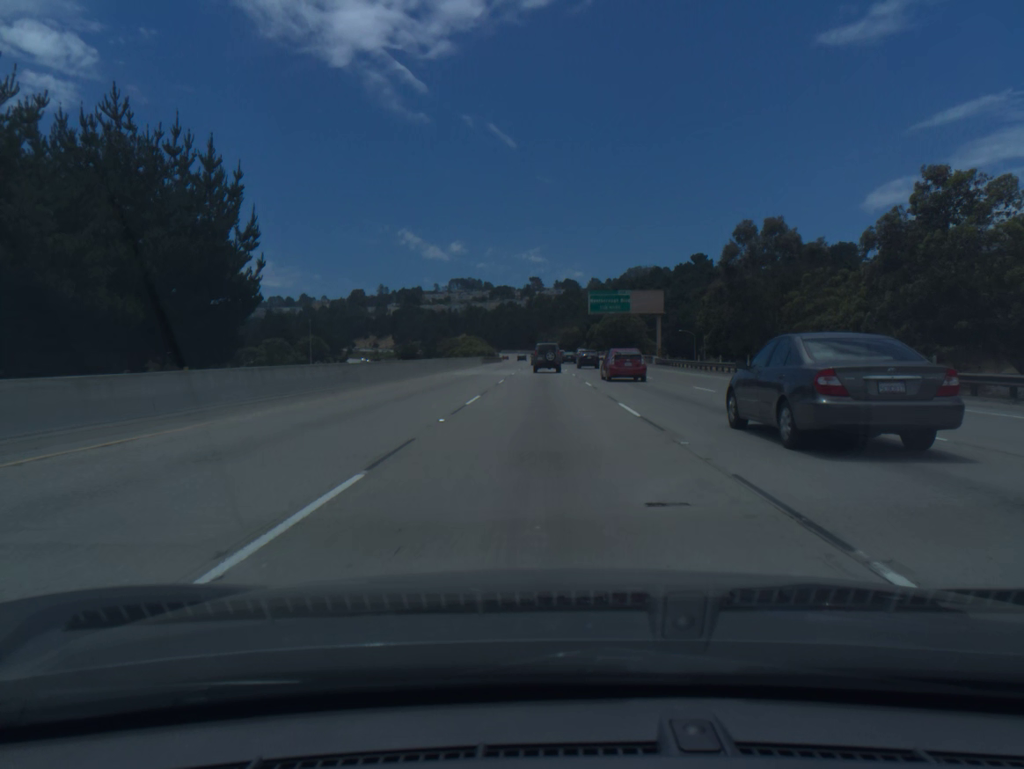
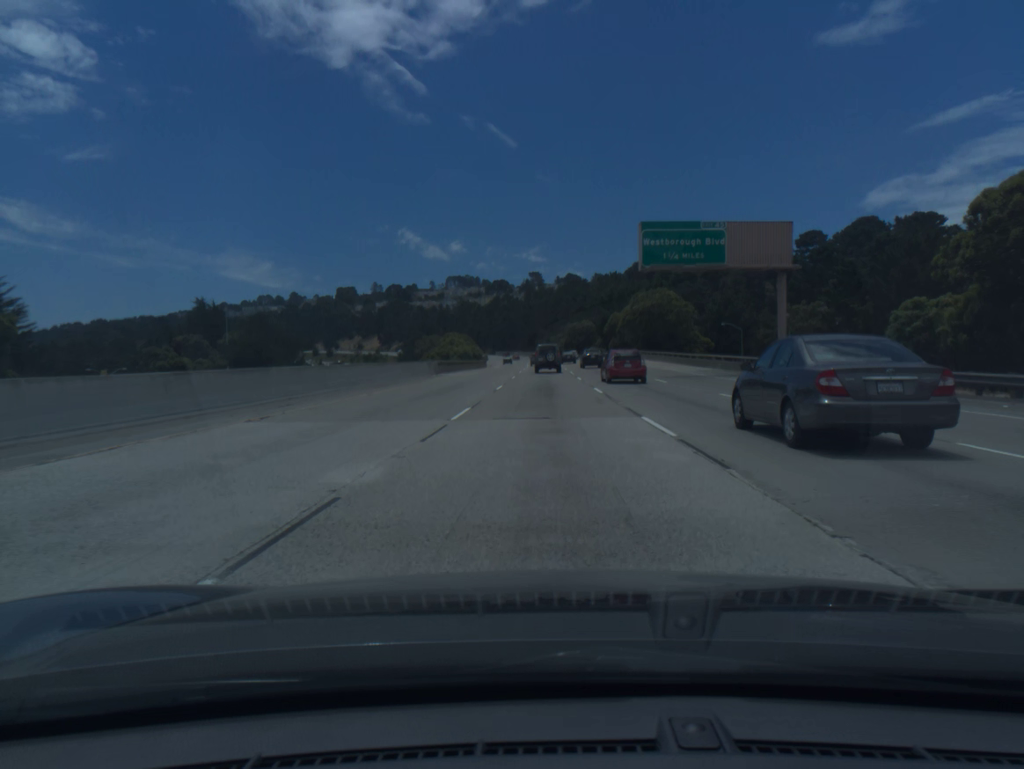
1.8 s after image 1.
(0.0, +47.5) m; 0°
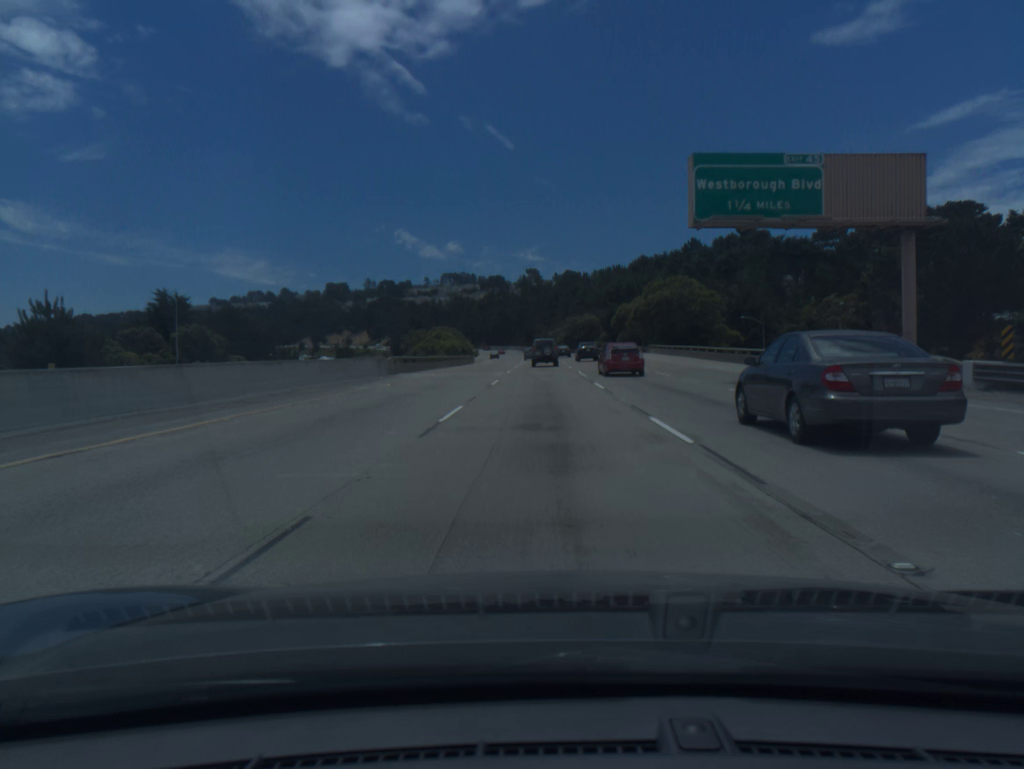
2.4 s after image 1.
(0.0, +15.9) m; 0°
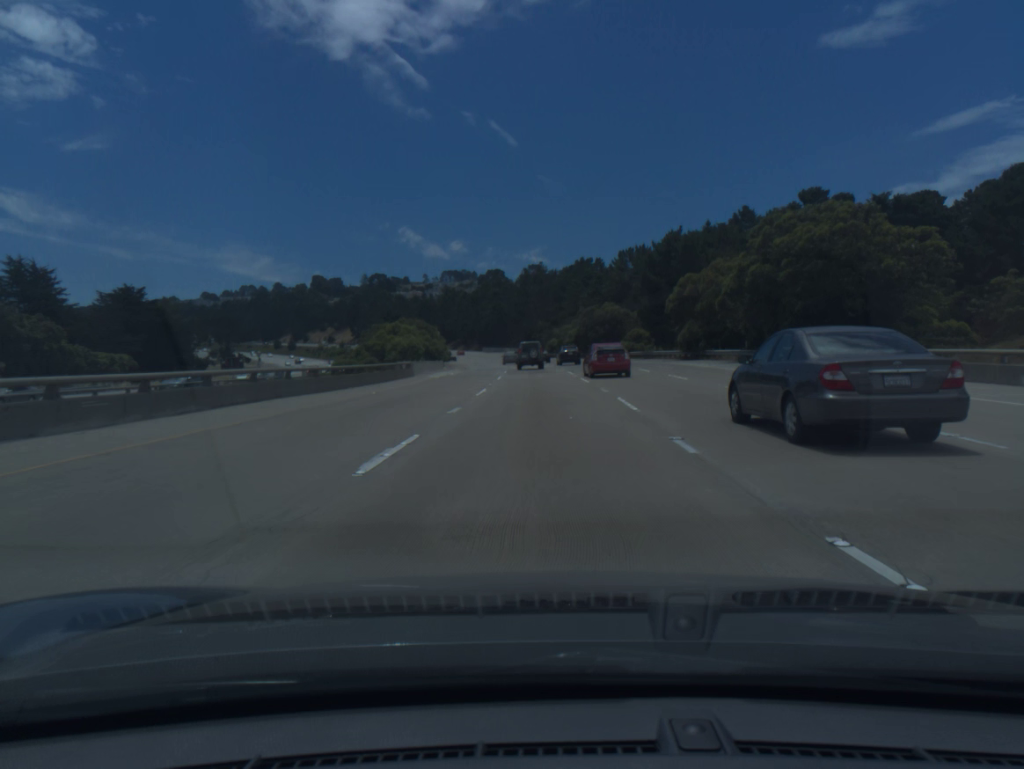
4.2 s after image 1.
(0.0, +47.9) m; 0°
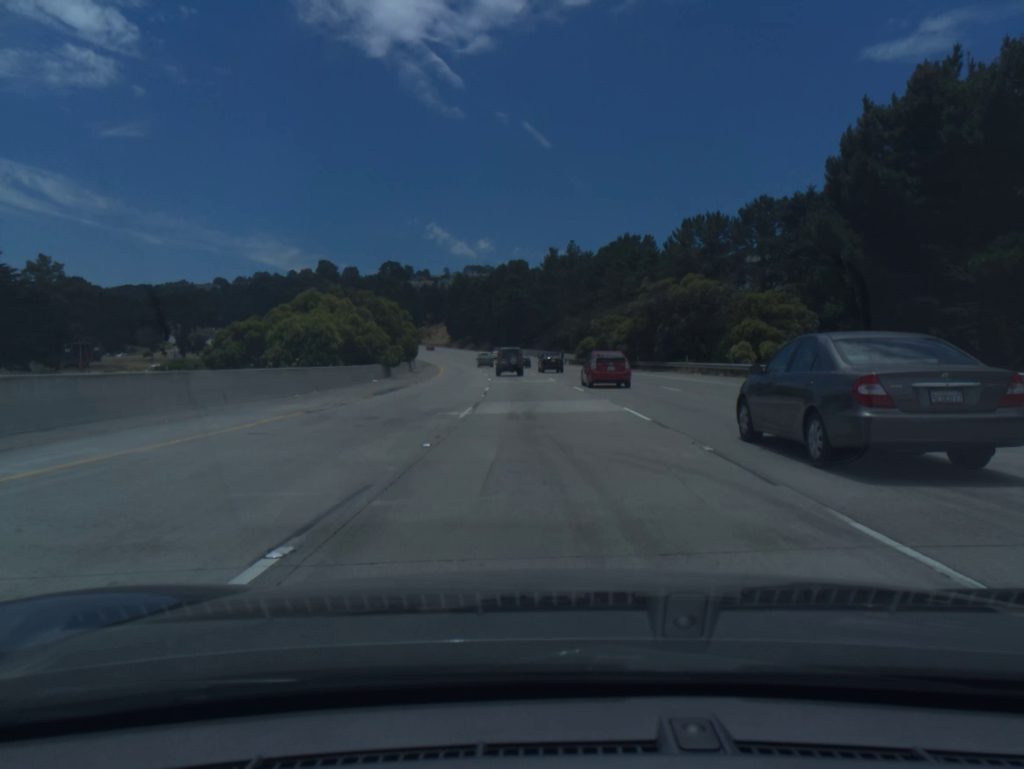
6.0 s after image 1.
(-0.6, +47.9) m; -2°
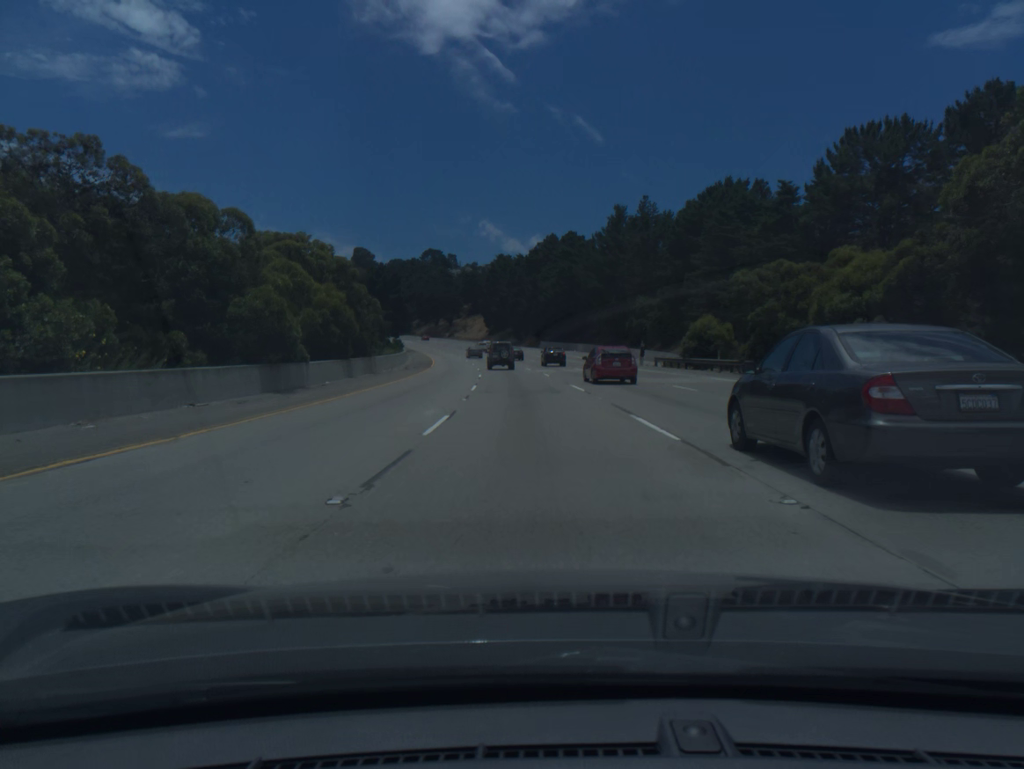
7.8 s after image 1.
(-1.4, +47.8) m; -4°
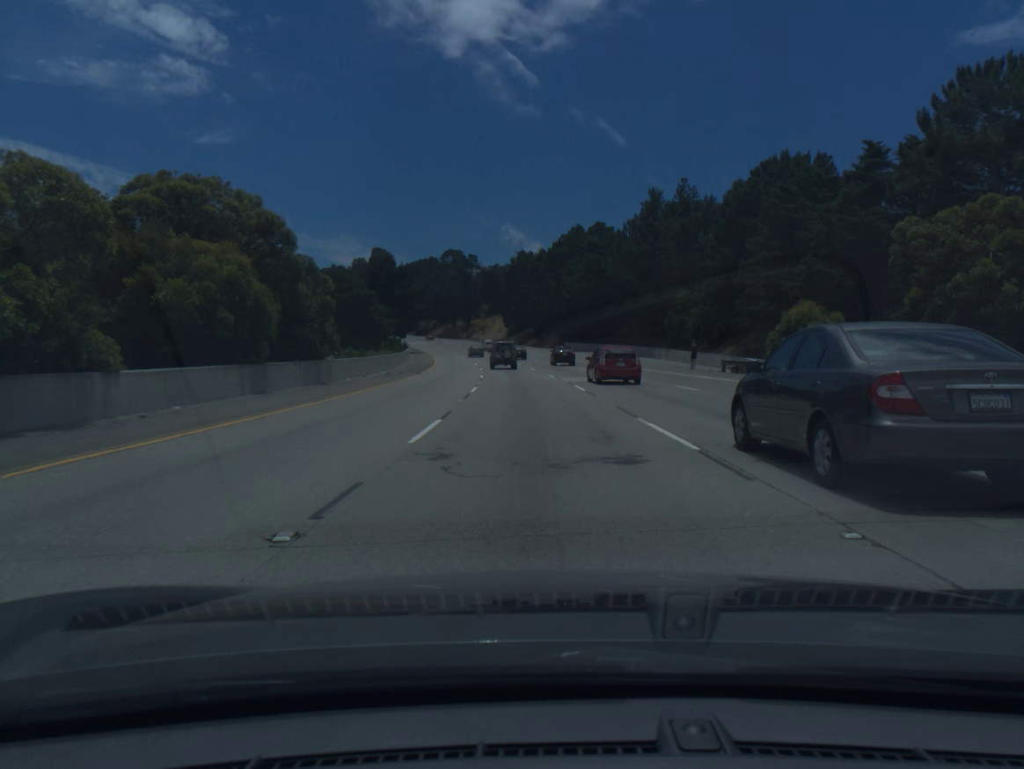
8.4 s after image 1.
(-0.2, +15.9) m; -2°
